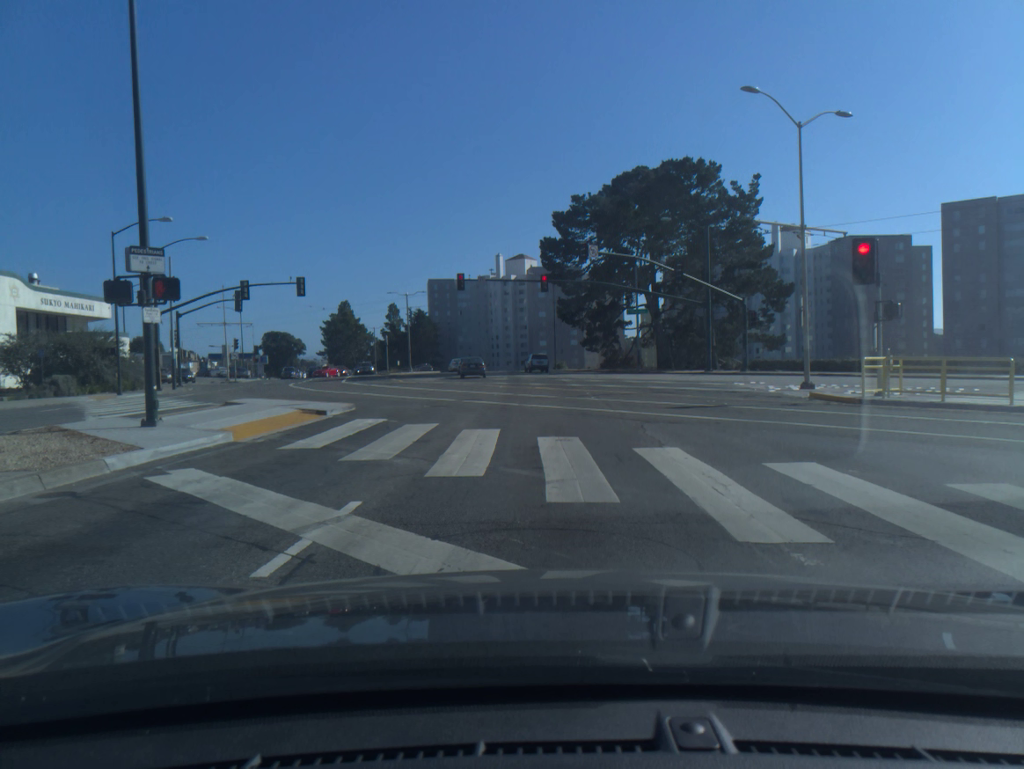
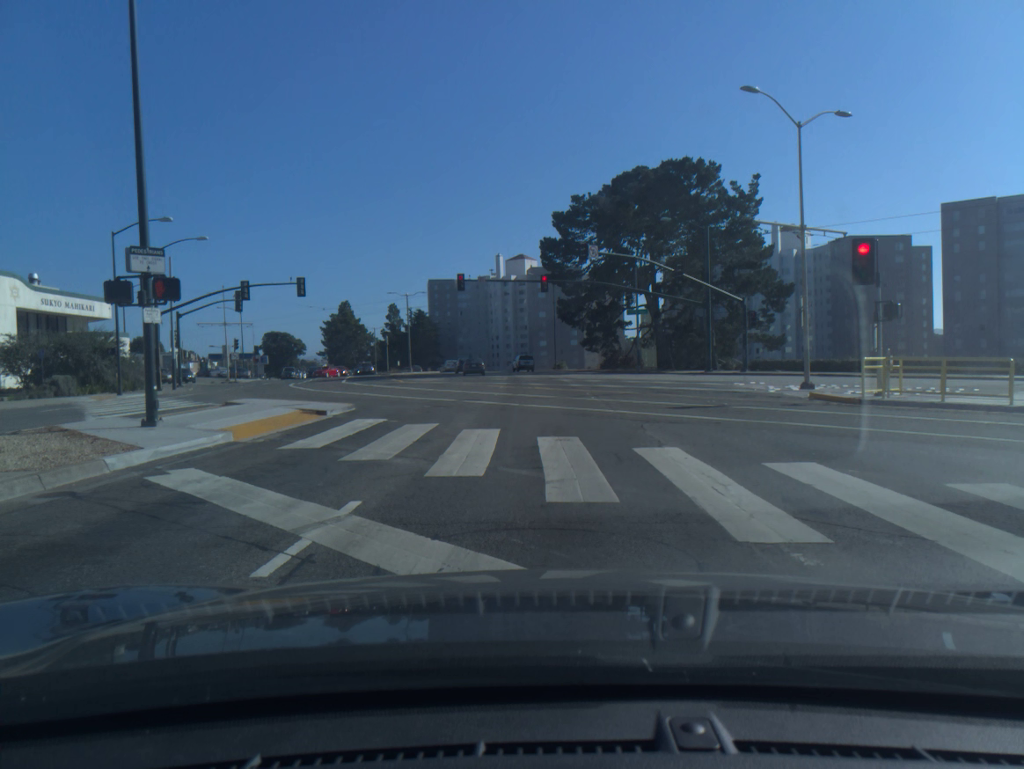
(0.0, 0.0) m; 0°
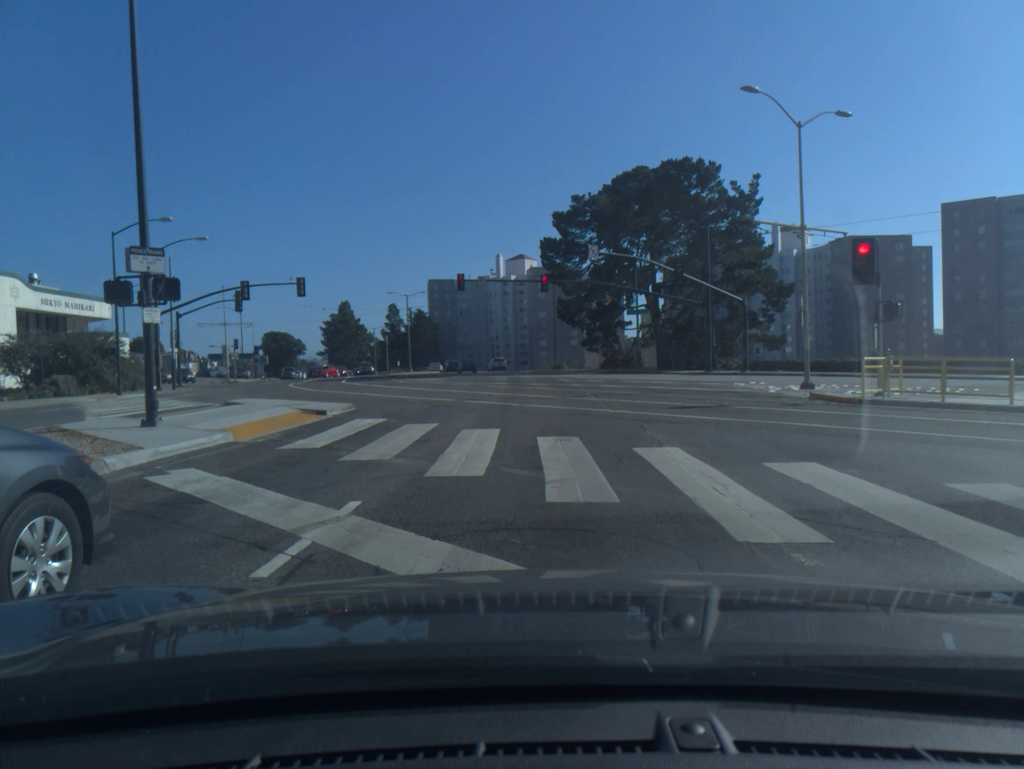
(0.0, 0.0) m; 0°
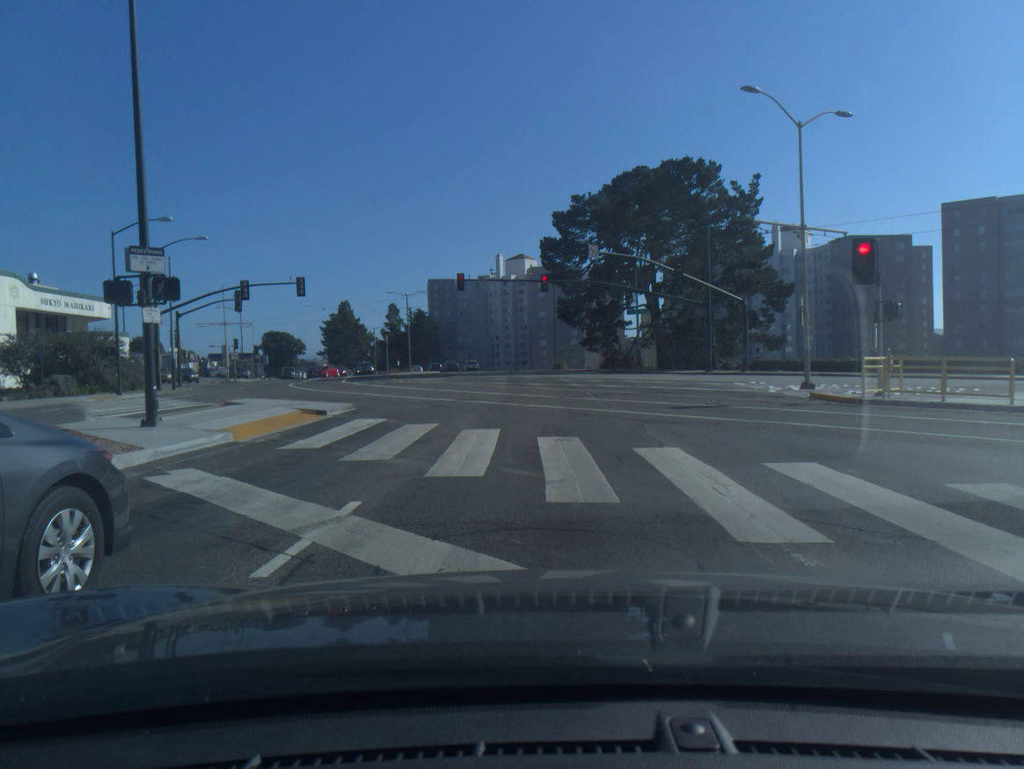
(0.0, 0.0) m; 0°
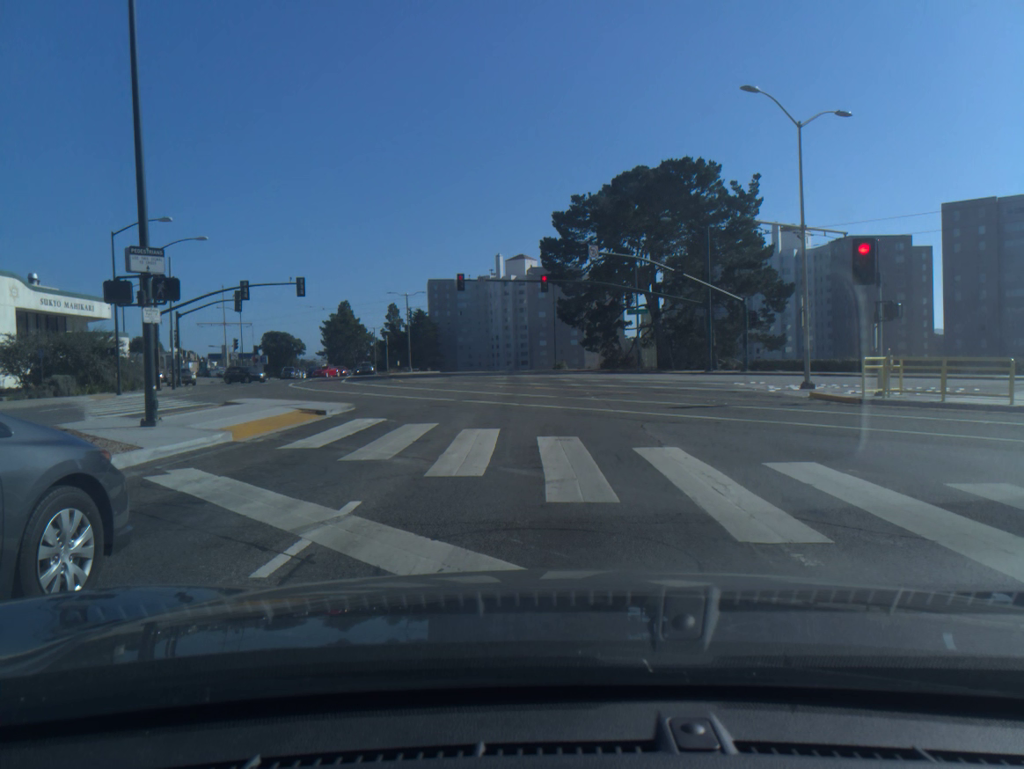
(0.0, 0.0) m; 0°
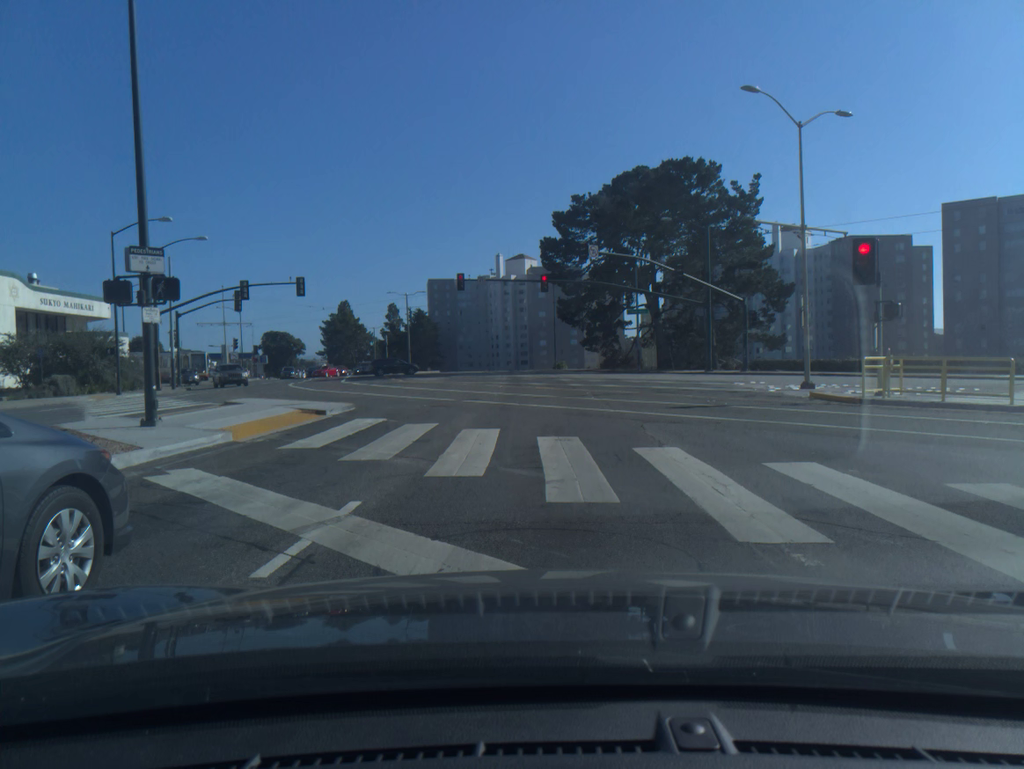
(0.0, 0.0) m; 0°
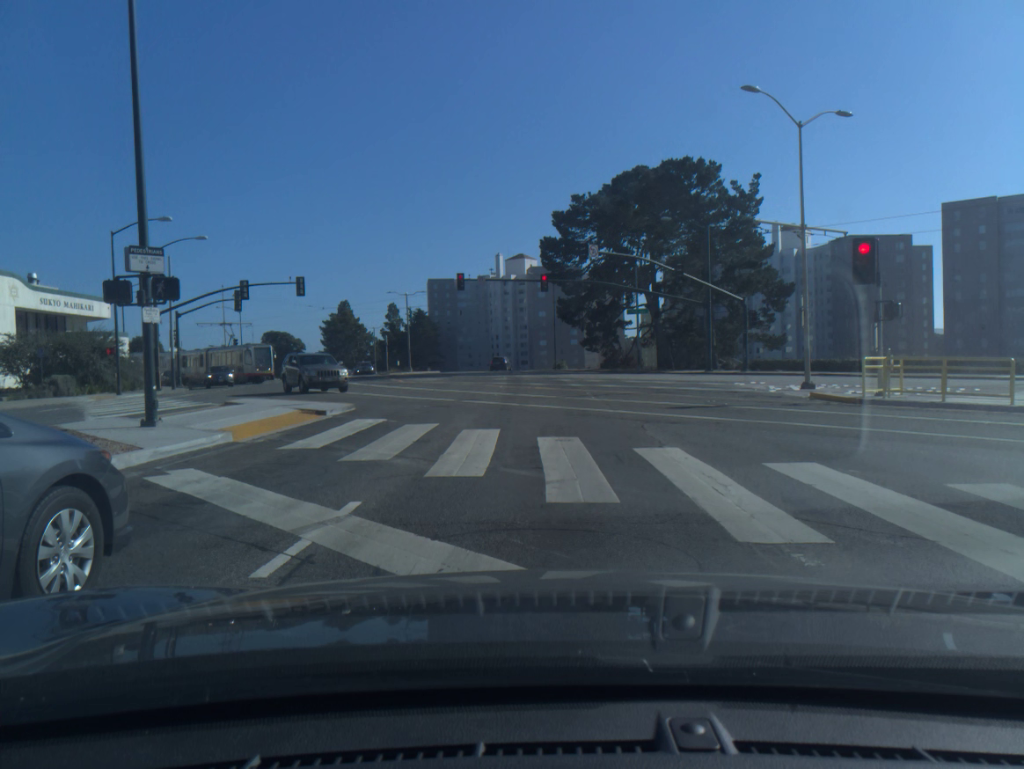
(0.0, 0.0) m; 0°
